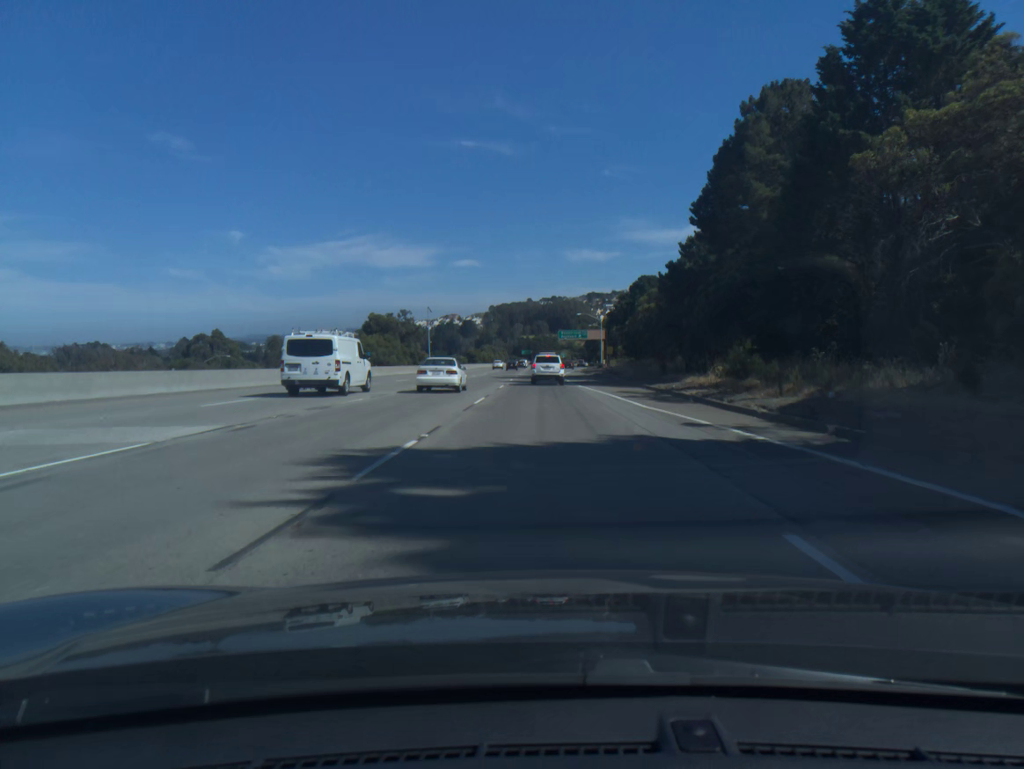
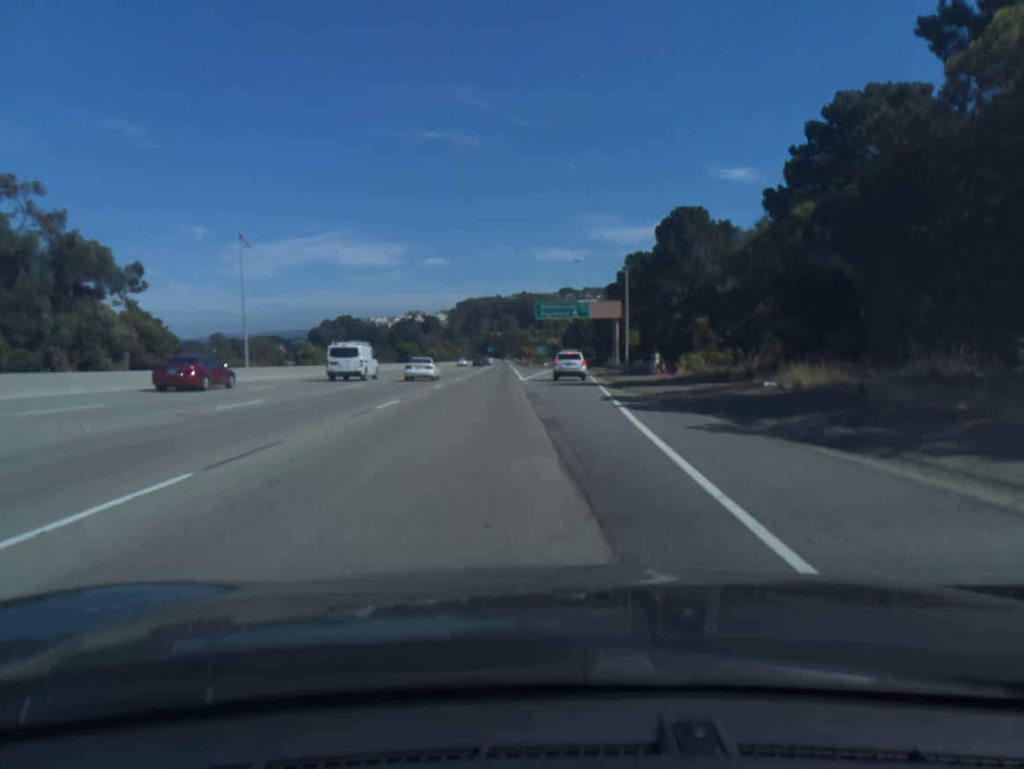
(+0.9, +77.0) m; +2°
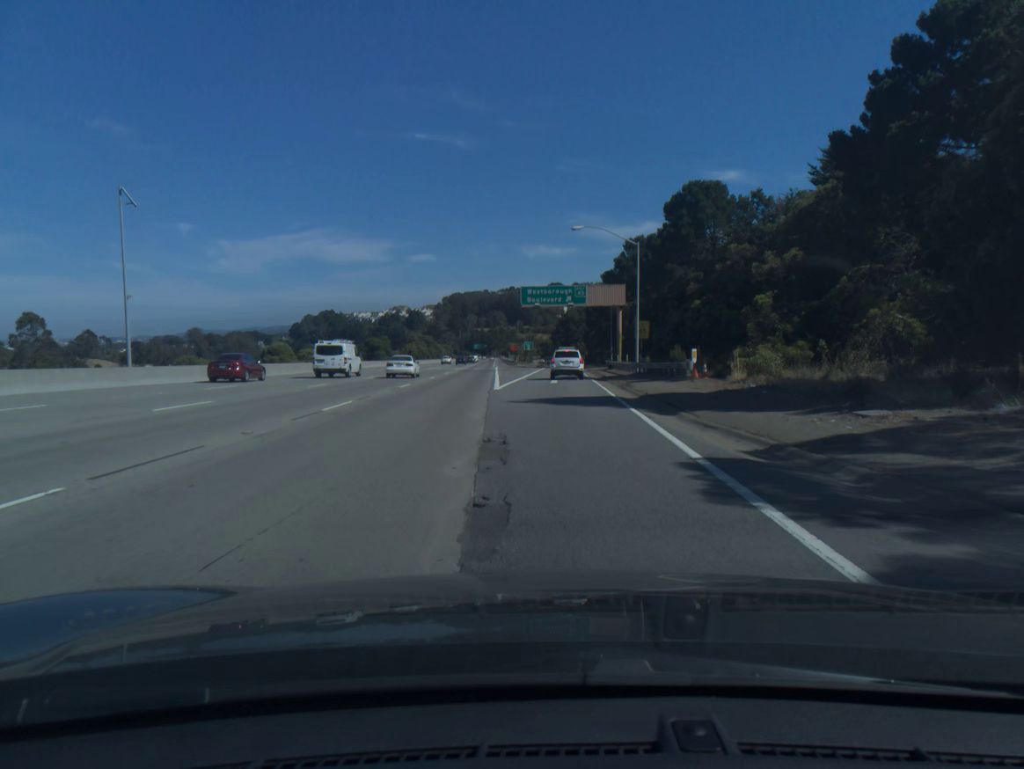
(+0.1, +15.1) m; +1°
